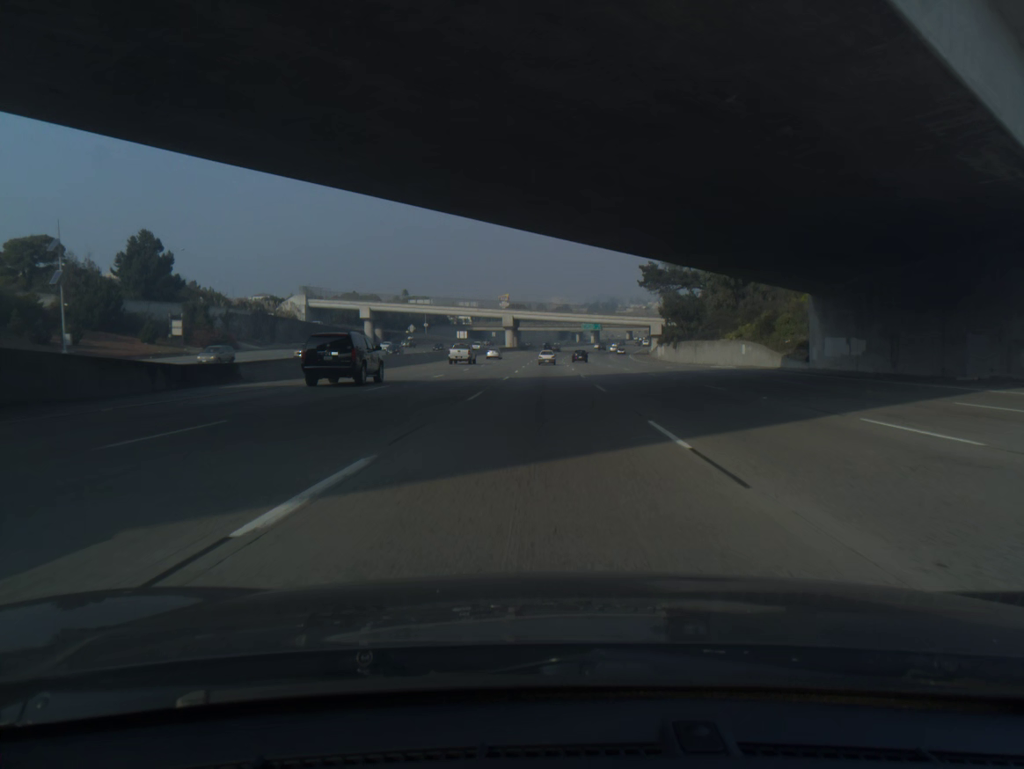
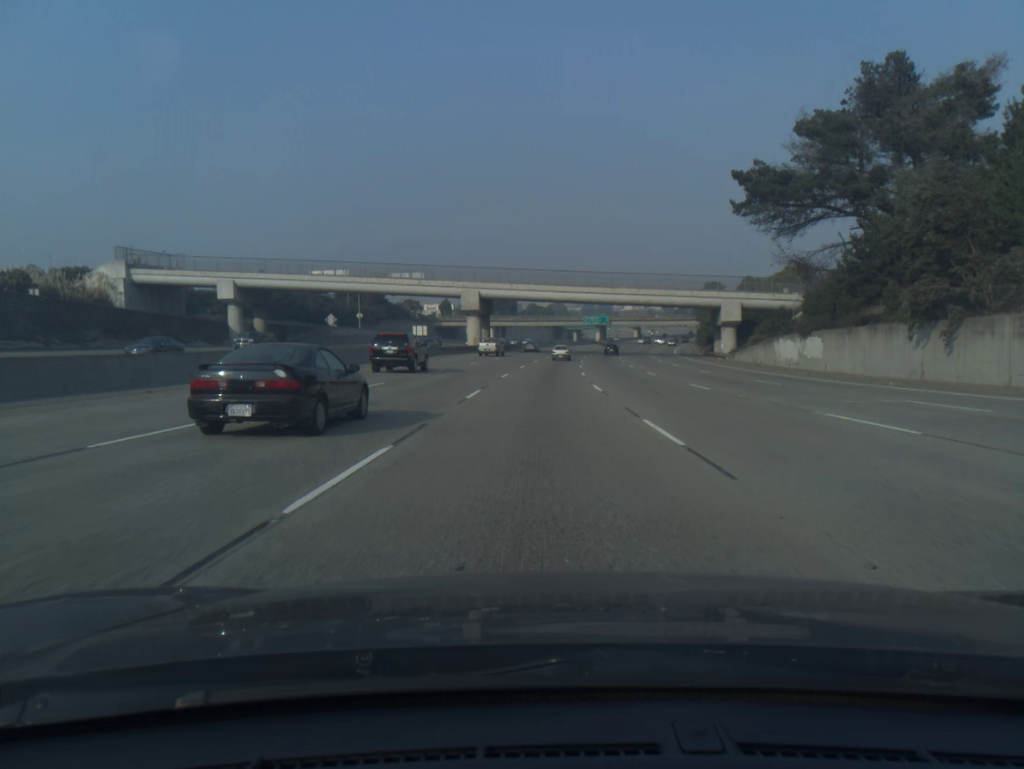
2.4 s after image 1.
(+0.4, +70.6) m; +1°
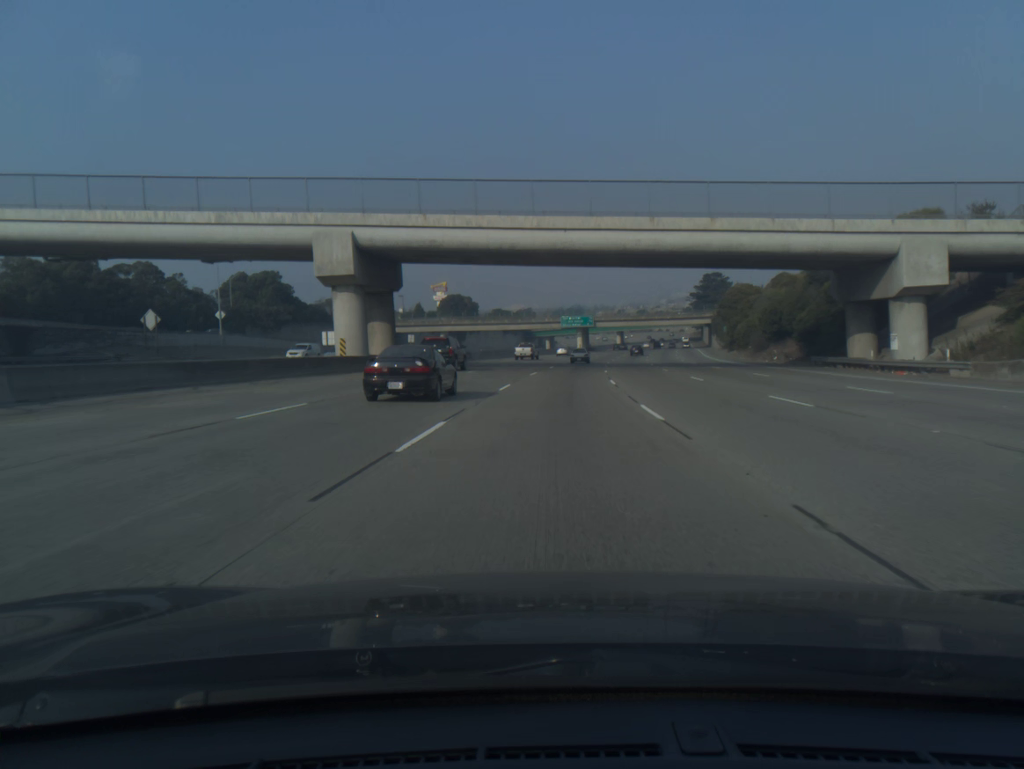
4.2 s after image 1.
(+0.6, +53.1) m; +2°
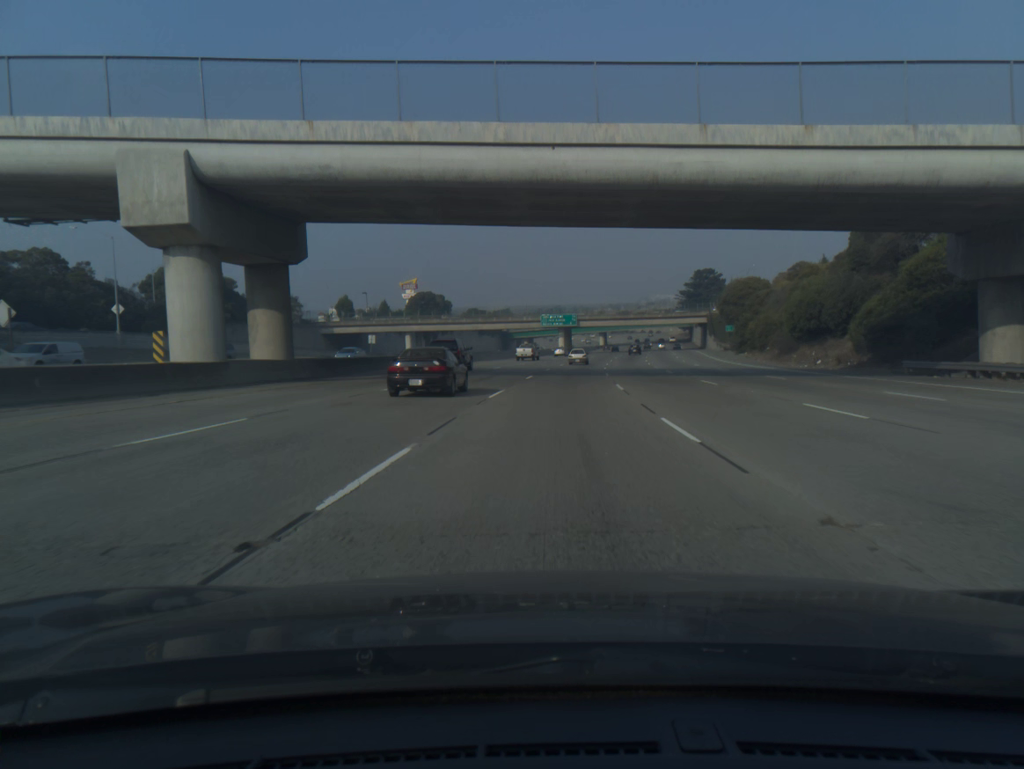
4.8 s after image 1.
(+0.2, +17.6) m; +1°
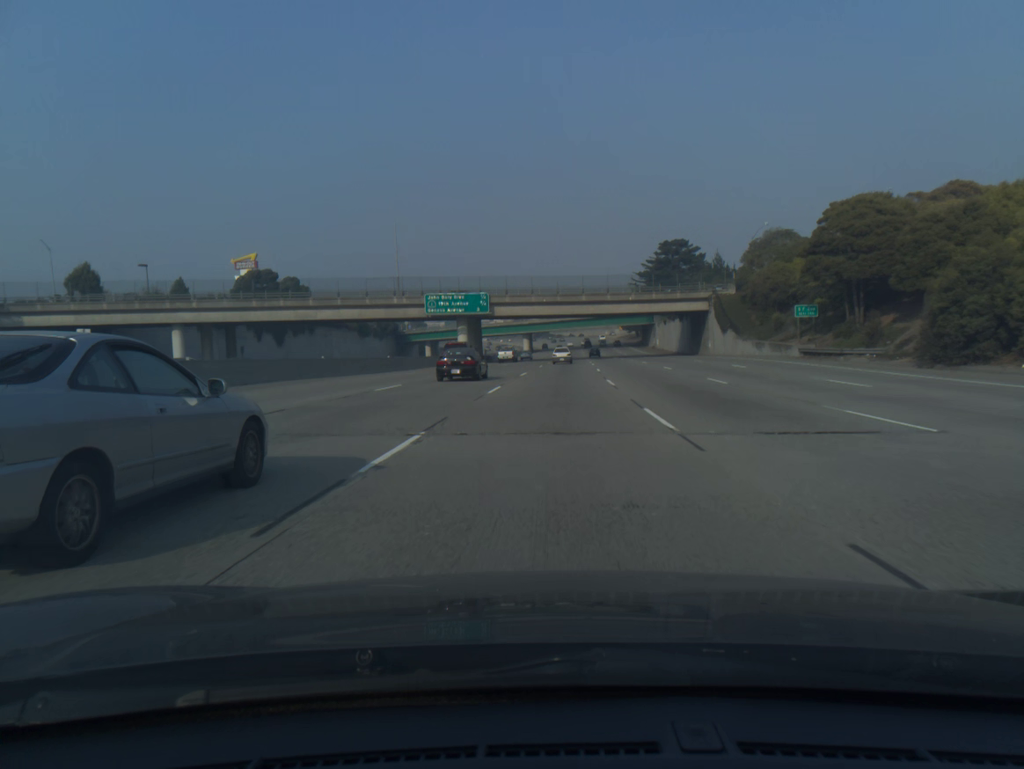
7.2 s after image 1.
(+3.8, +70.1) m; +6°
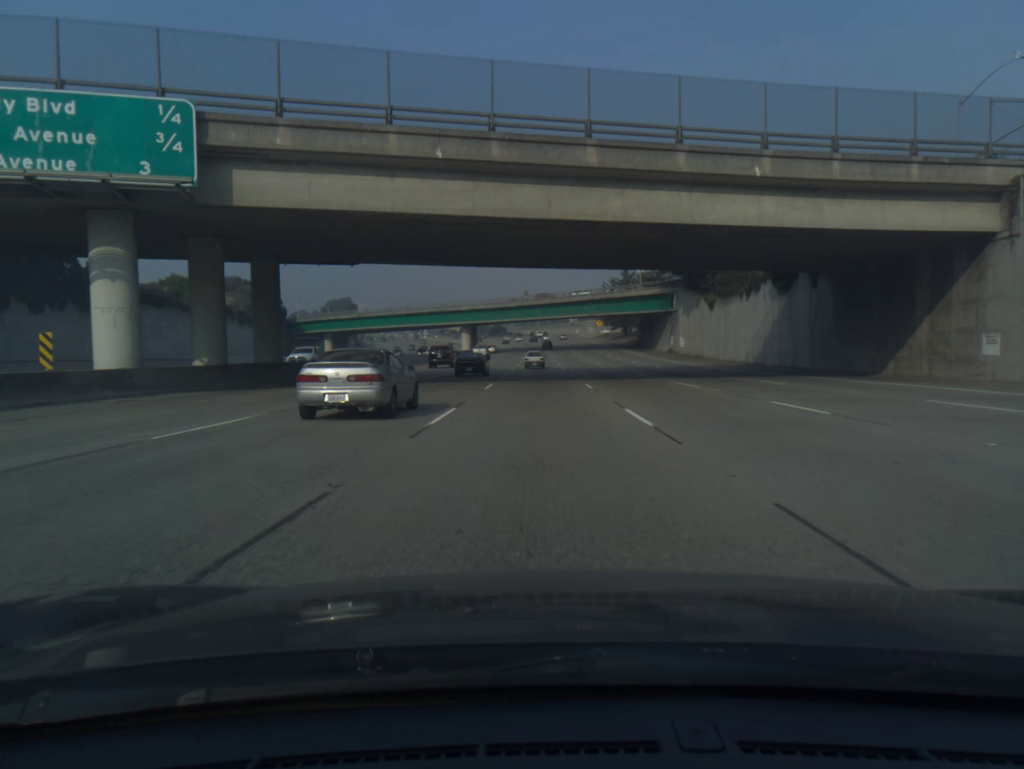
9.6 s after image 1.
(+2.3, +69.5) m; +3°
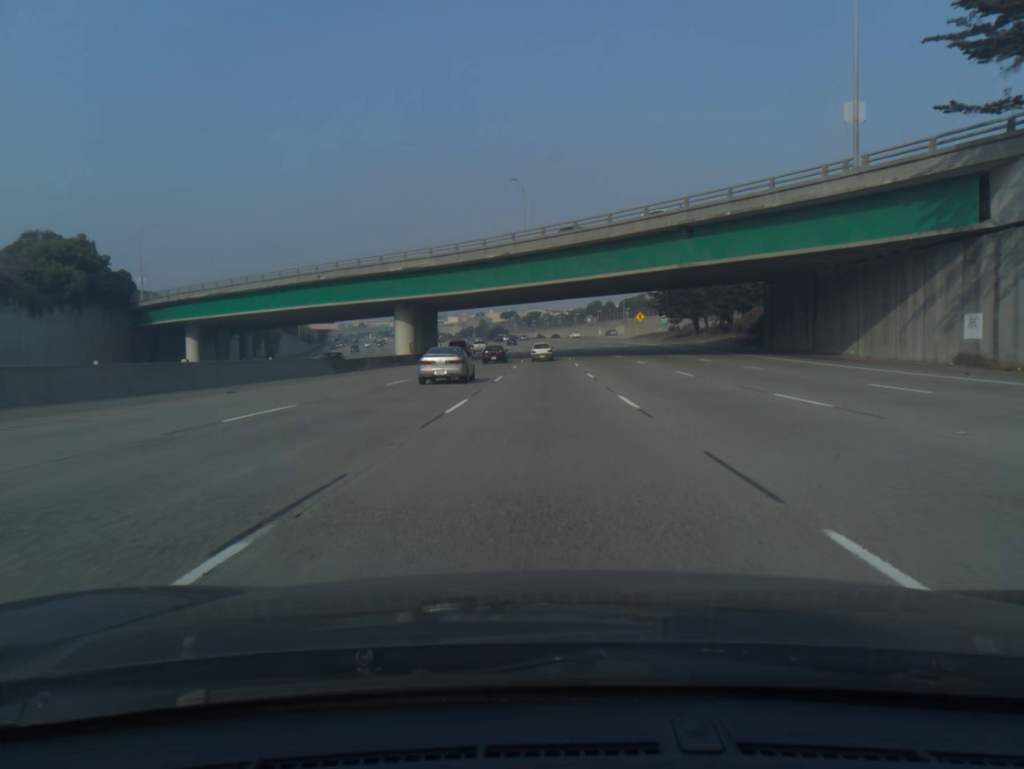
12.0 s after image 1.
(-0.4, +68.7) m; -1°
